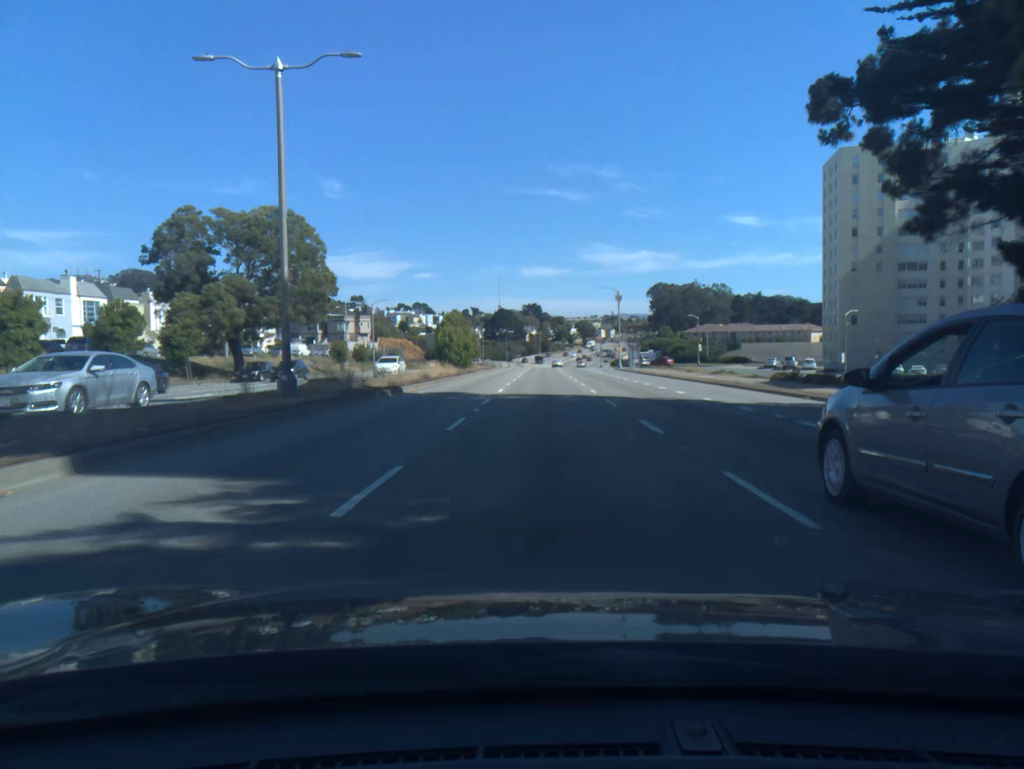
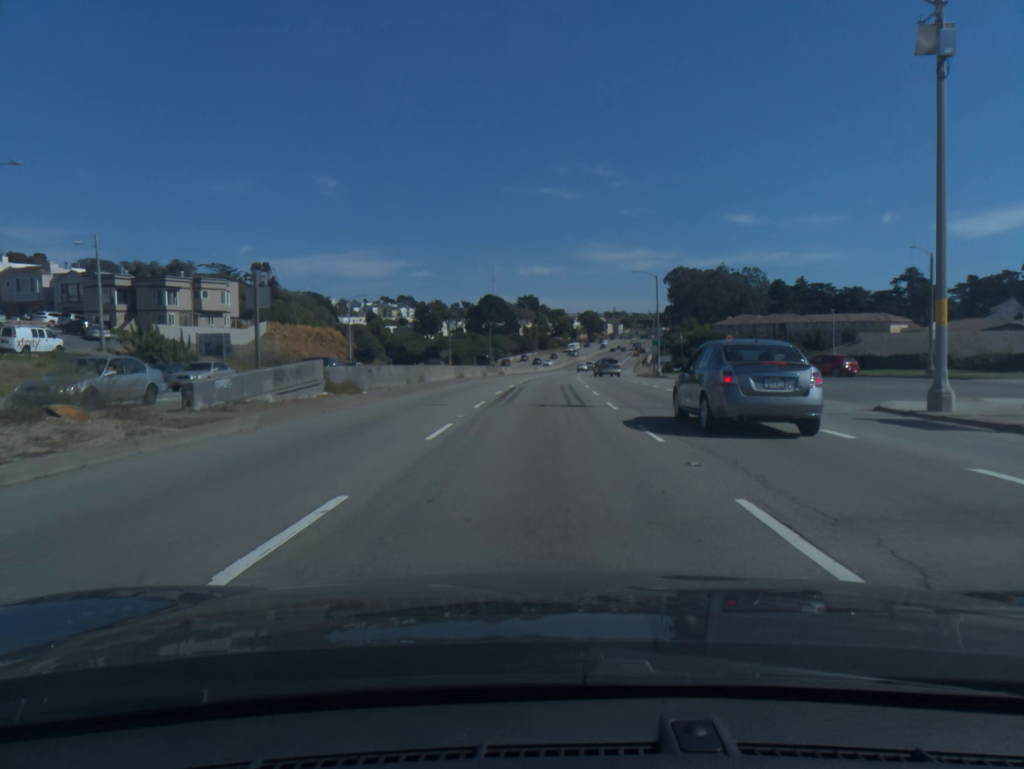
(+0.2, +75.6) m; 0°
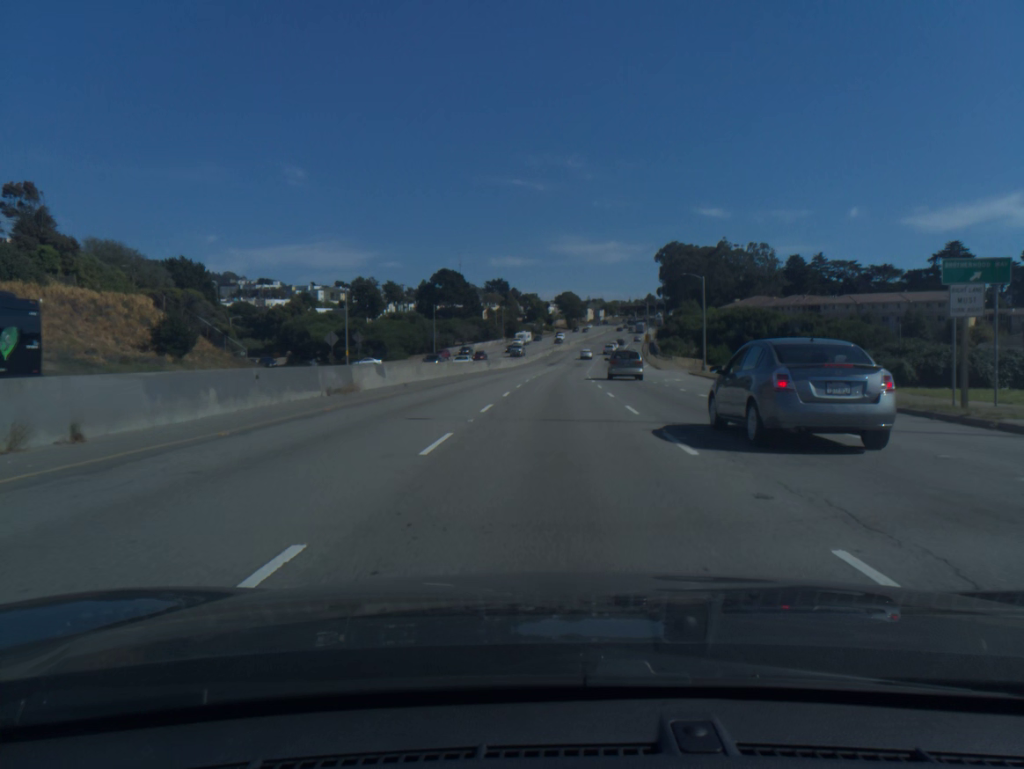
(+0.9, +60.8) m; +2°
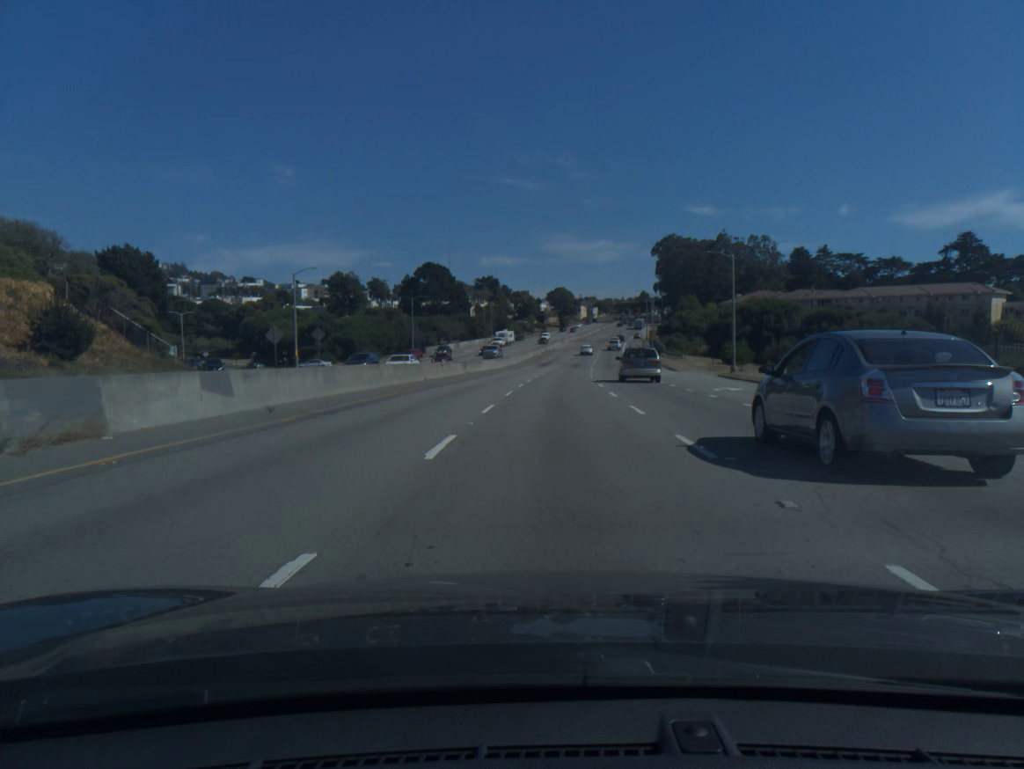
(+0.1, +15.2) m; +1°
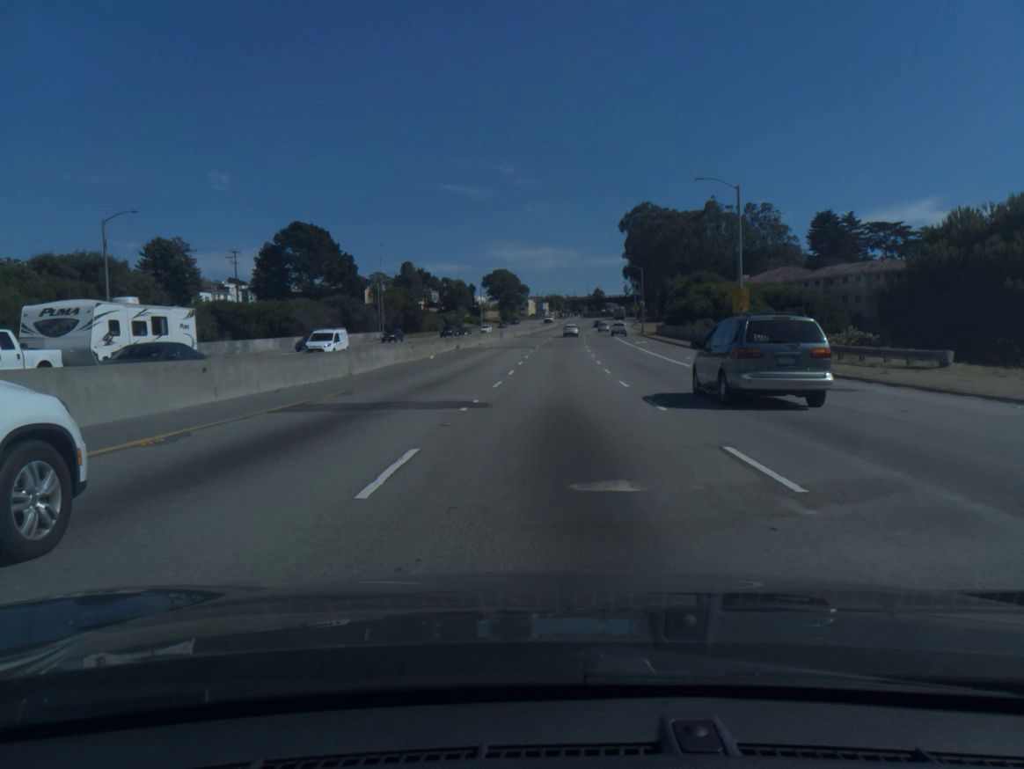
(+2.8, +76.9) m; +4°
